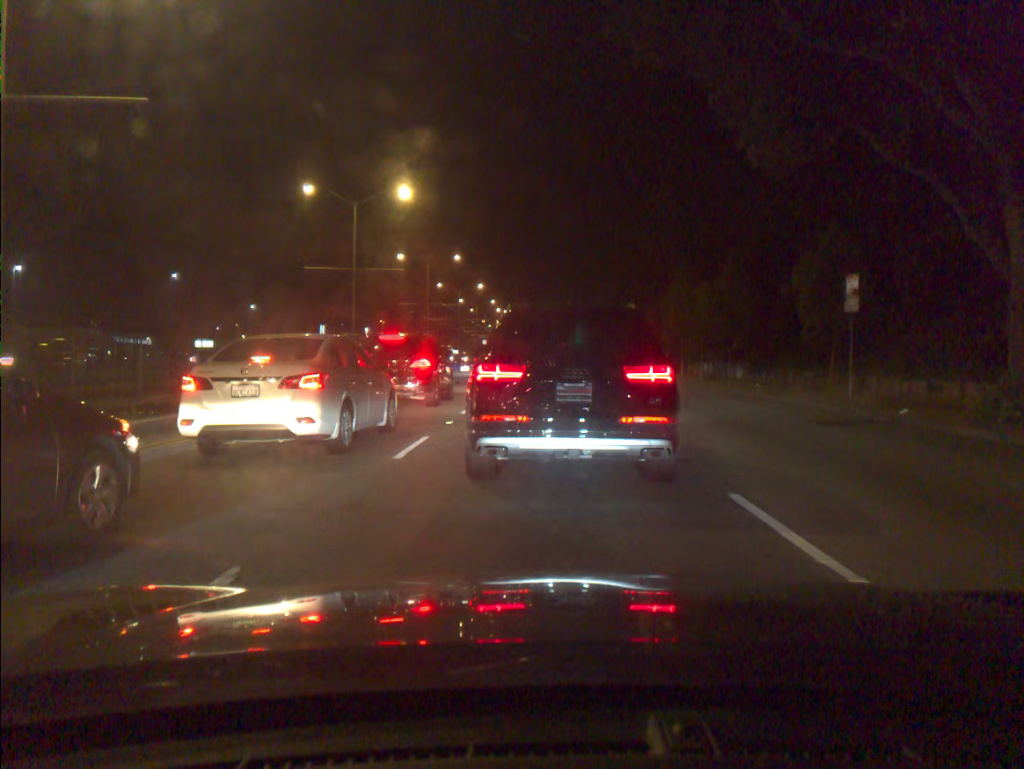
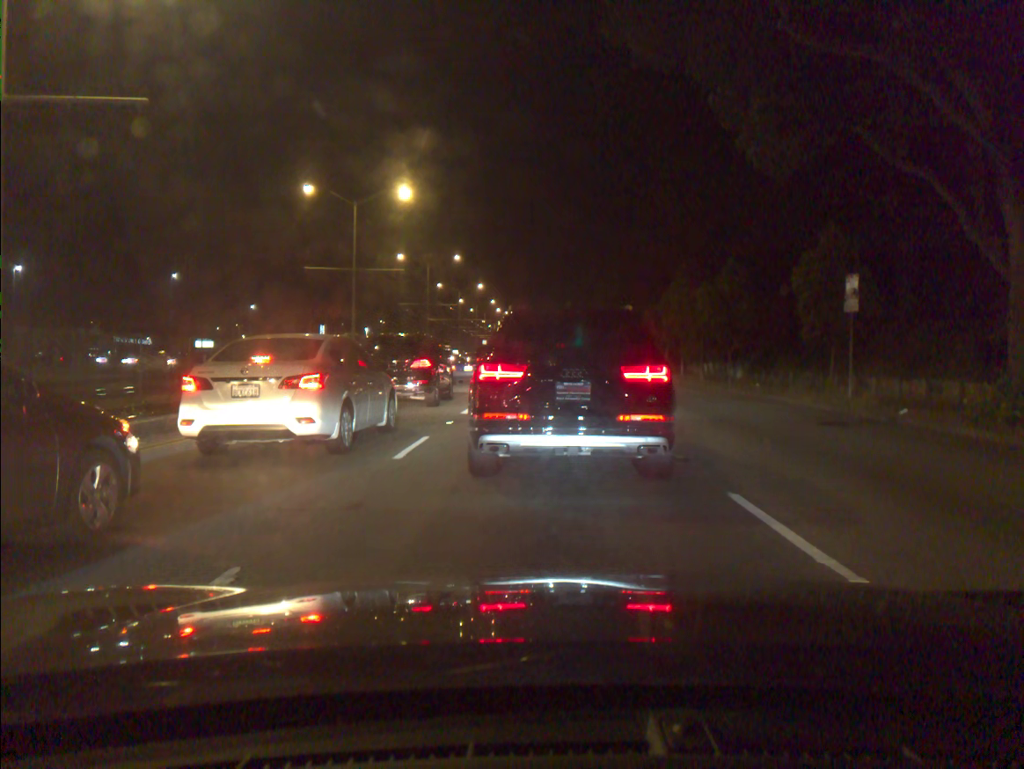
(0.0, 0.0) m; 0°
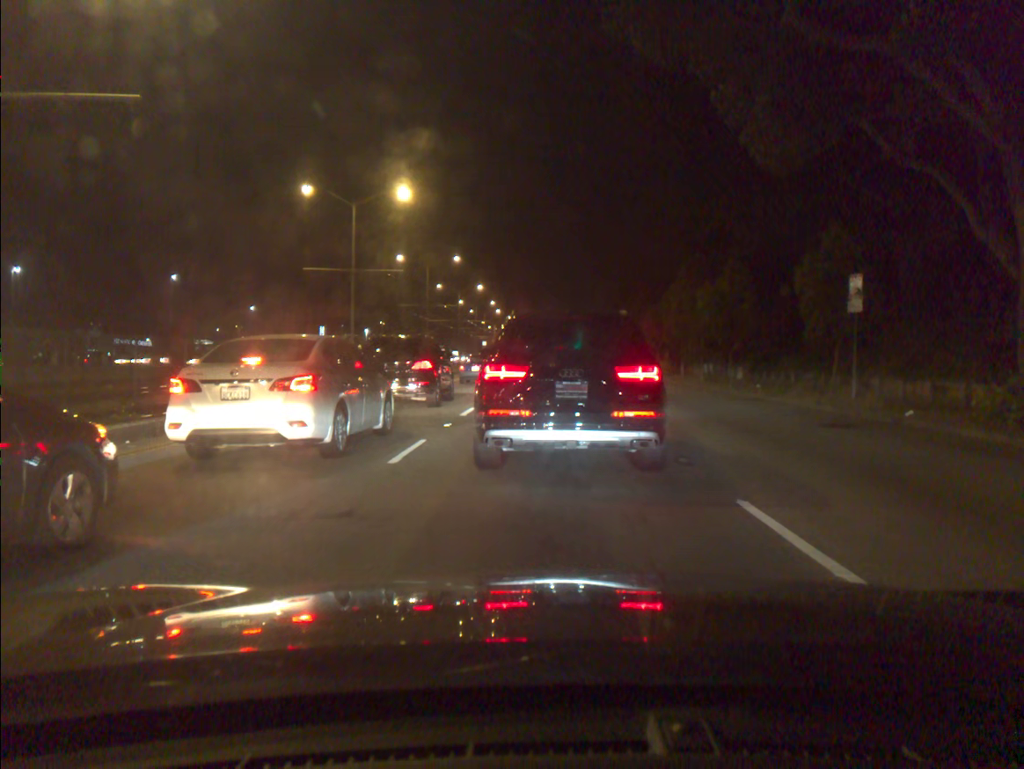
(0.0, +0.3) m; 0°
